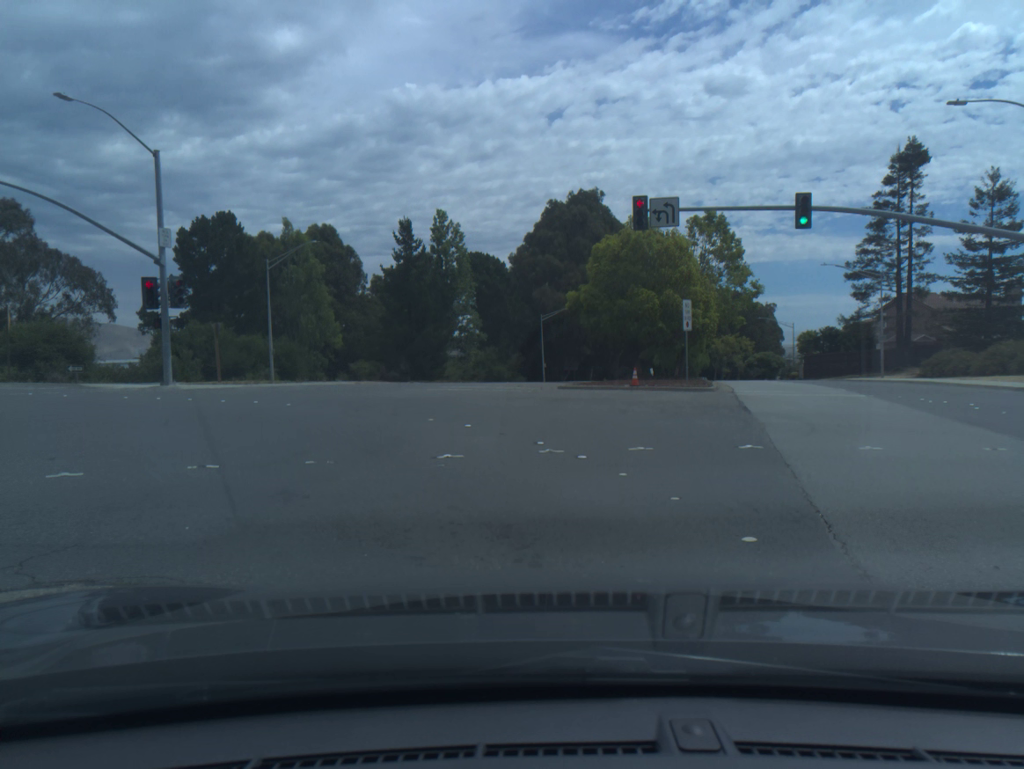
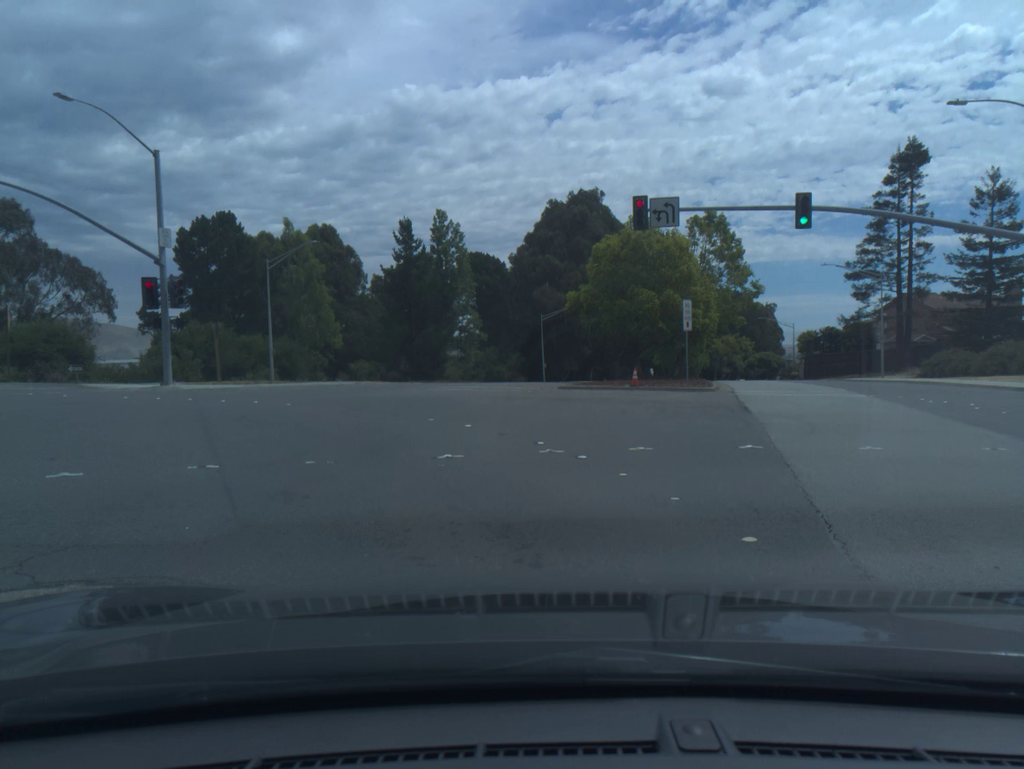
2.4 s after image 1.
(0.0, 0.0) m; 0°
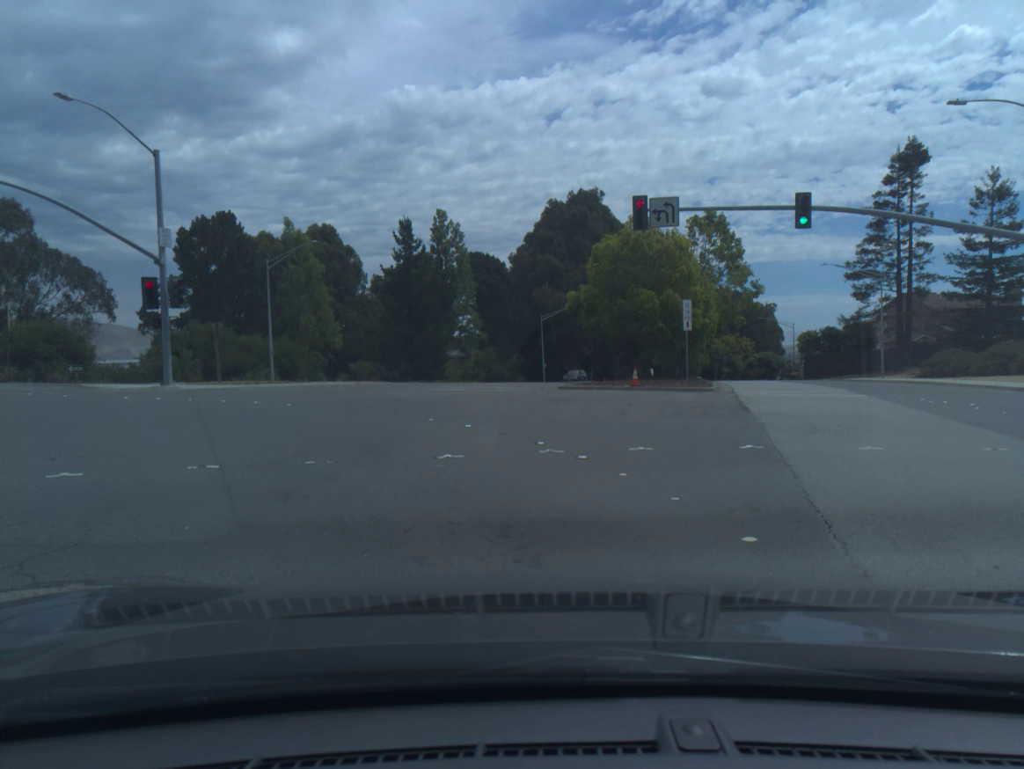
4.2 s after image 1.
(0.0, 0.0) m; 0°
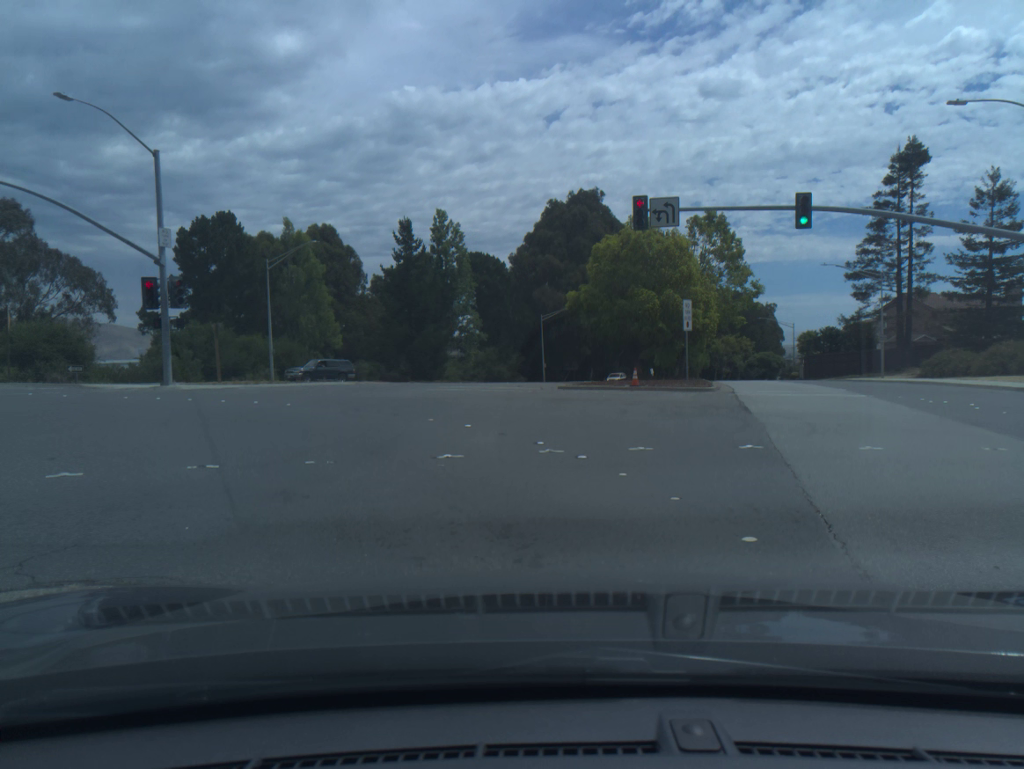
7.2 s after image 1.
(+0.1, +0.1) m; 0°
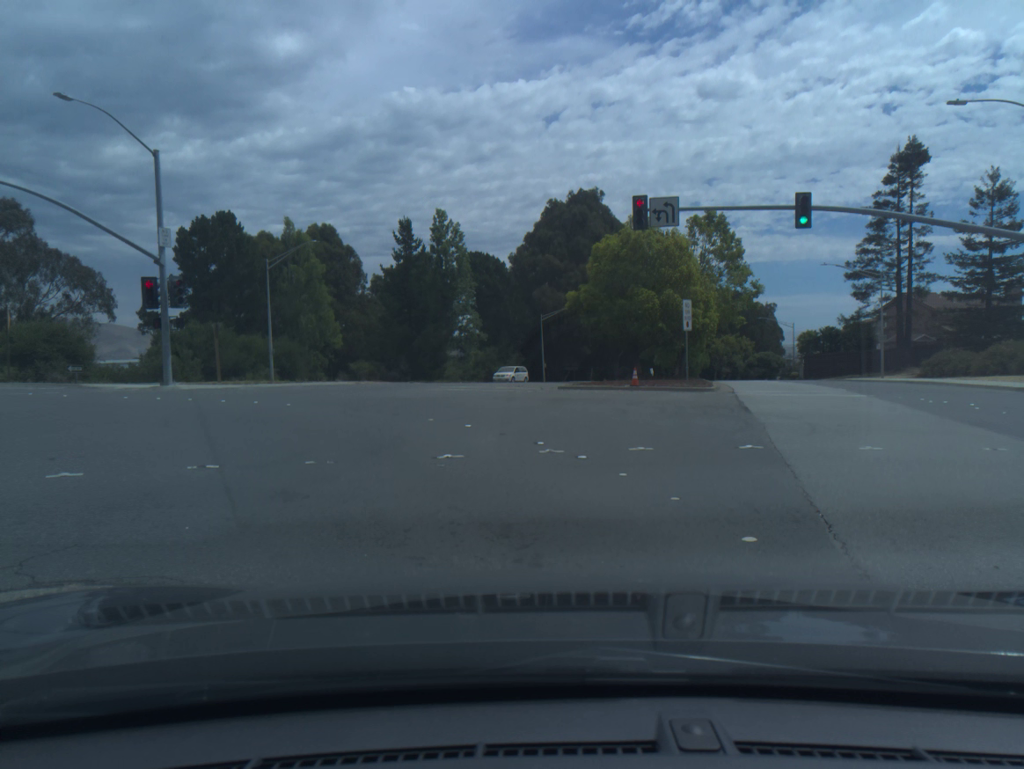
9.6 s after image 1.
(+0.1, 0.0) m; 0°
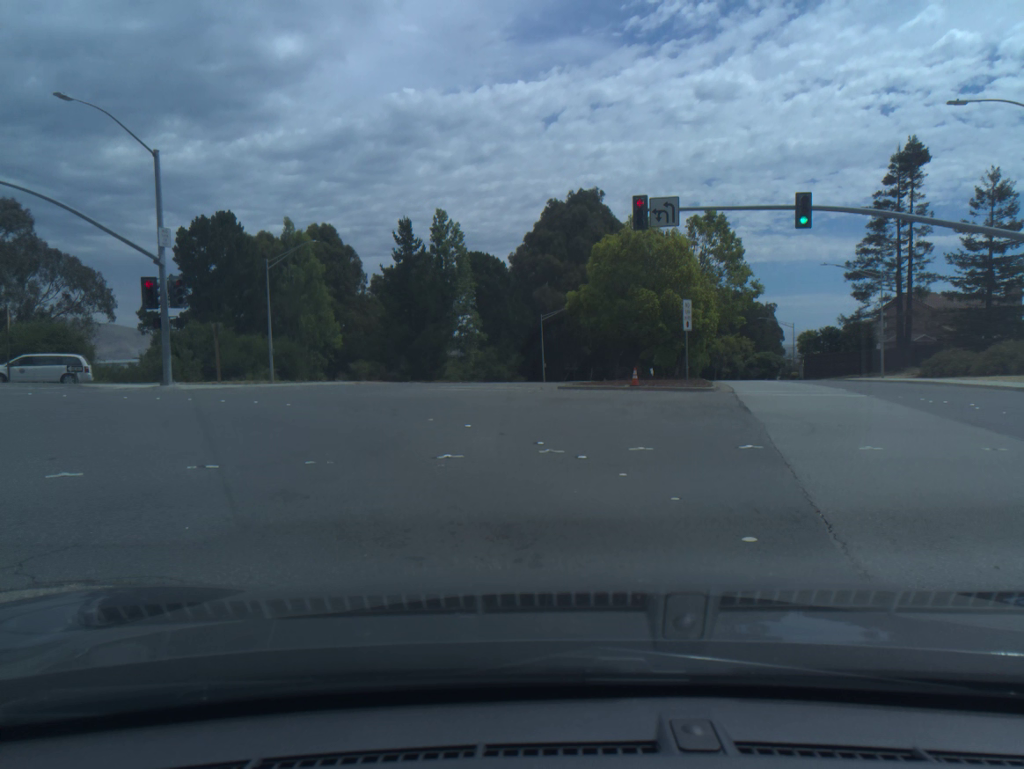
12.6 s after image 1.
(0.0, -0.2) m; 0°
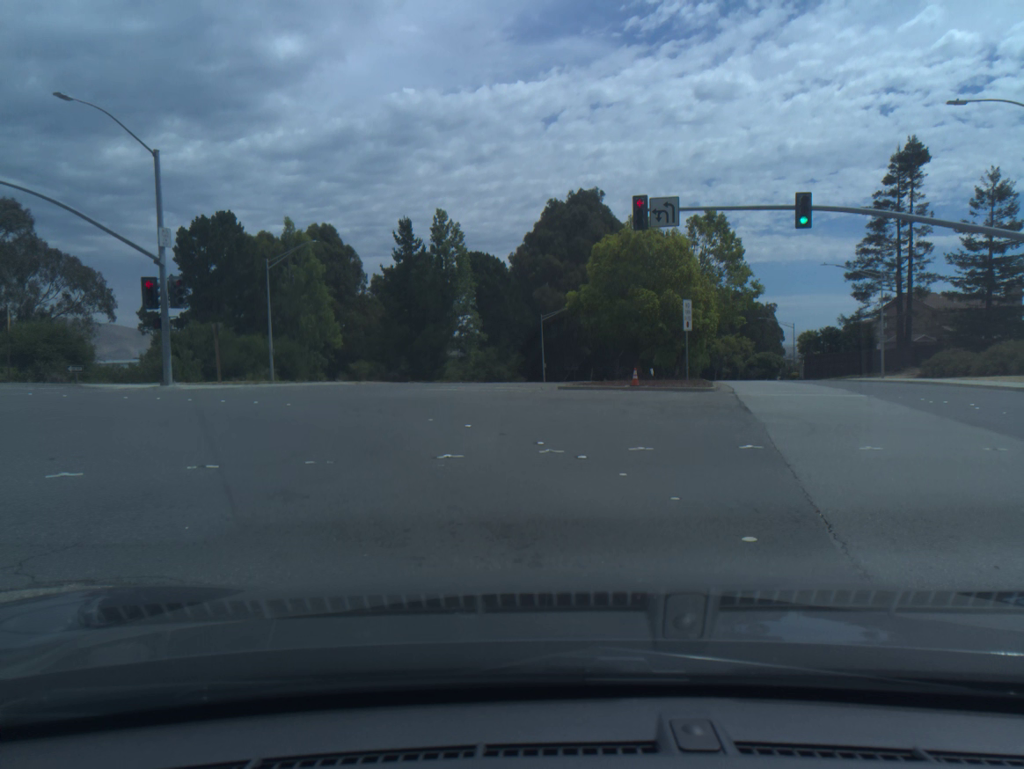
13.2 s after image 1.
(0.0, 0.0) m; 0°
